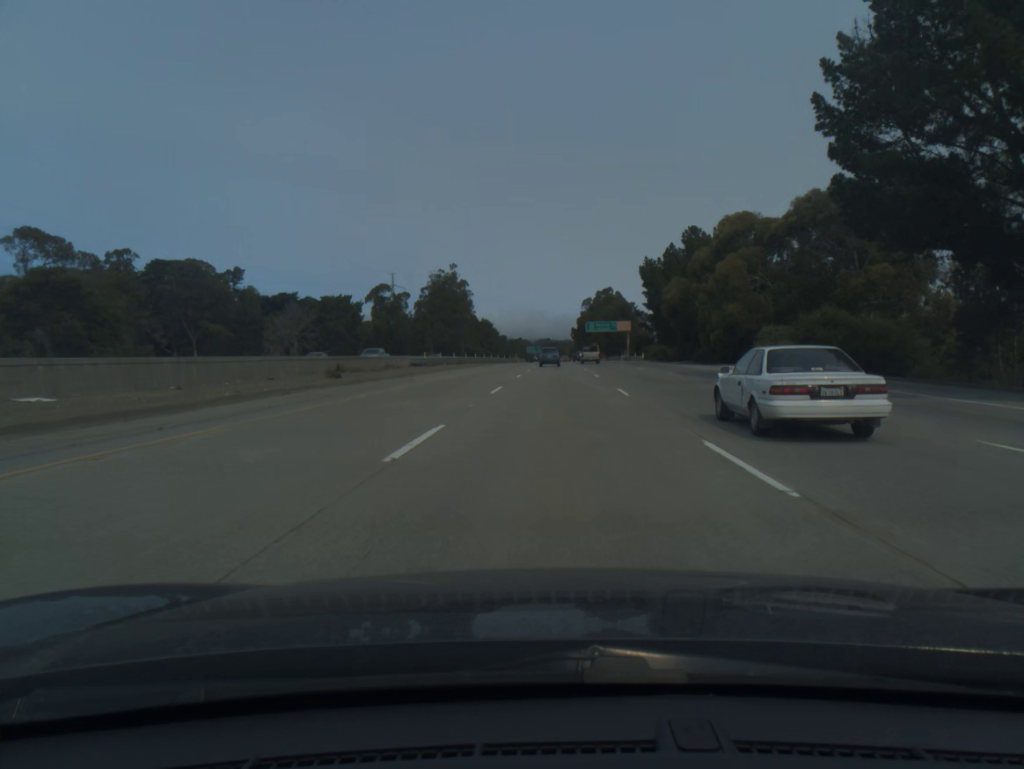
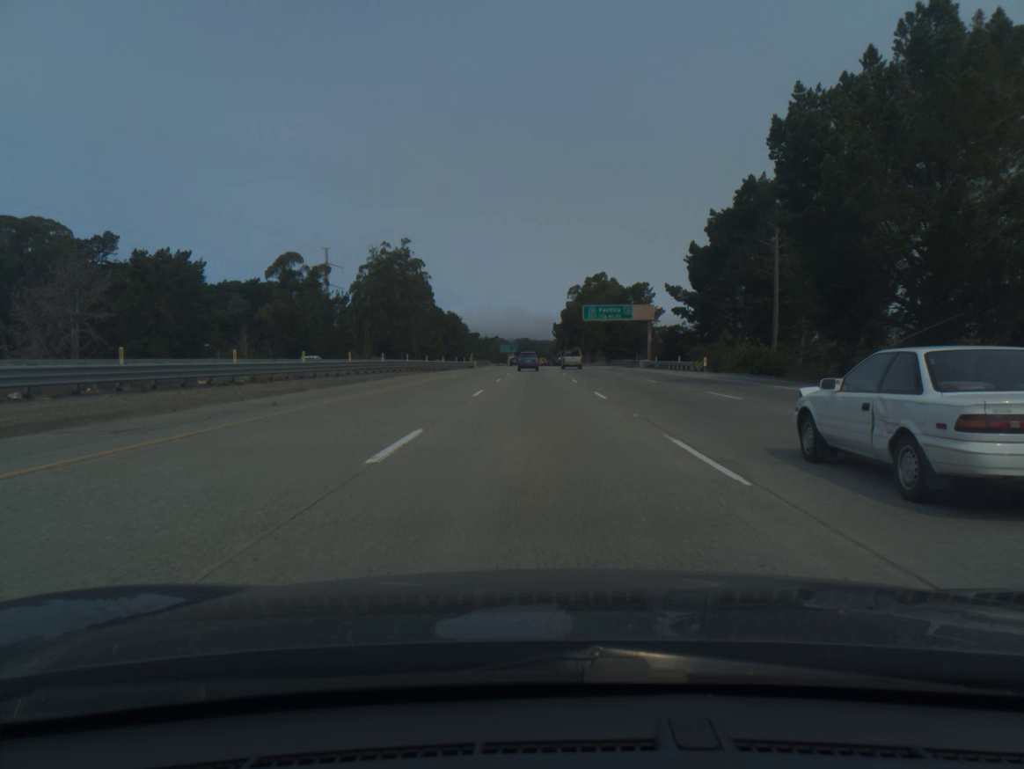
(+1.2, +58.1) m; +2°
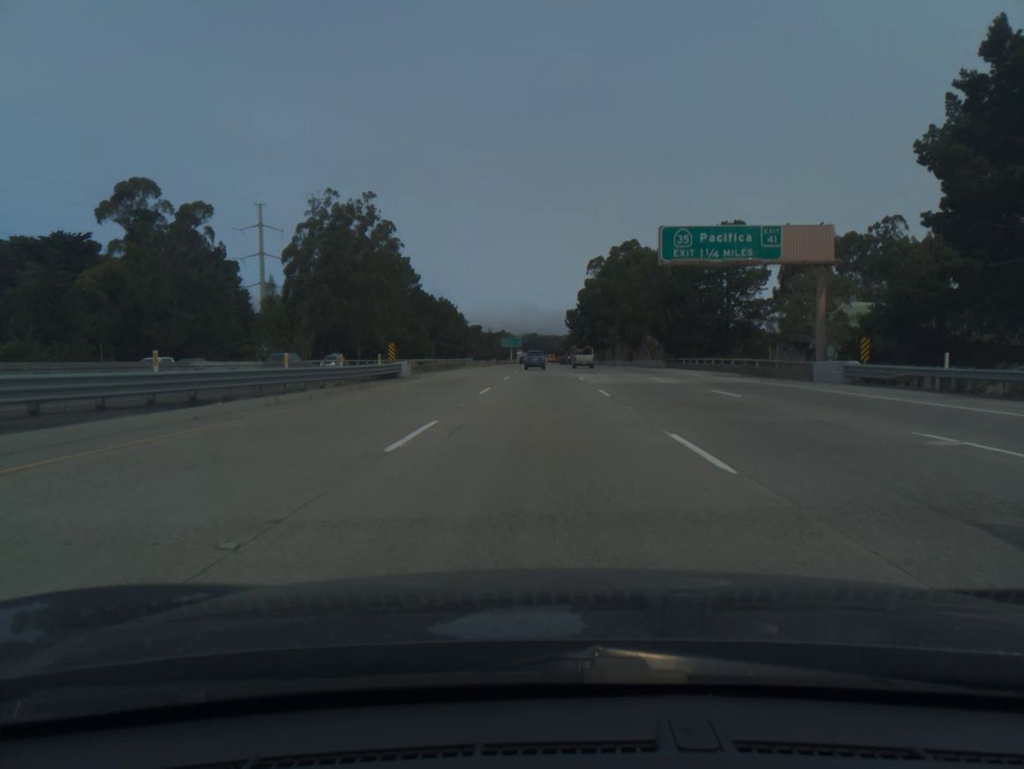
(-0.4, +58.0) m; -1°
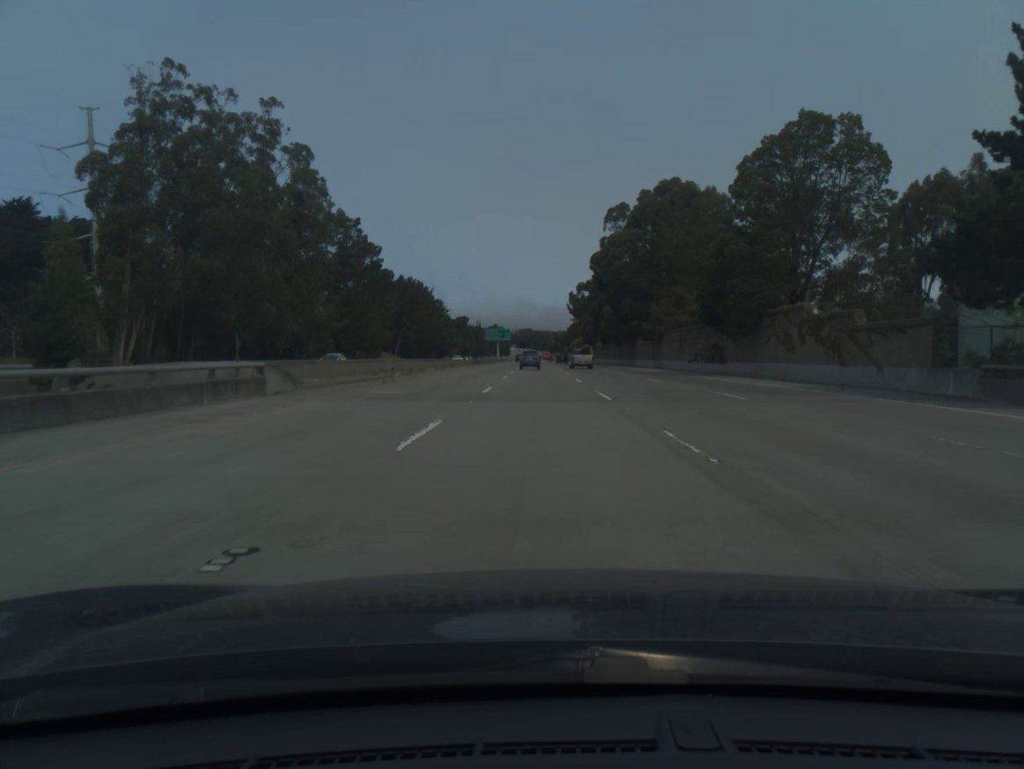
(+0.1, +58.0) m; 0°
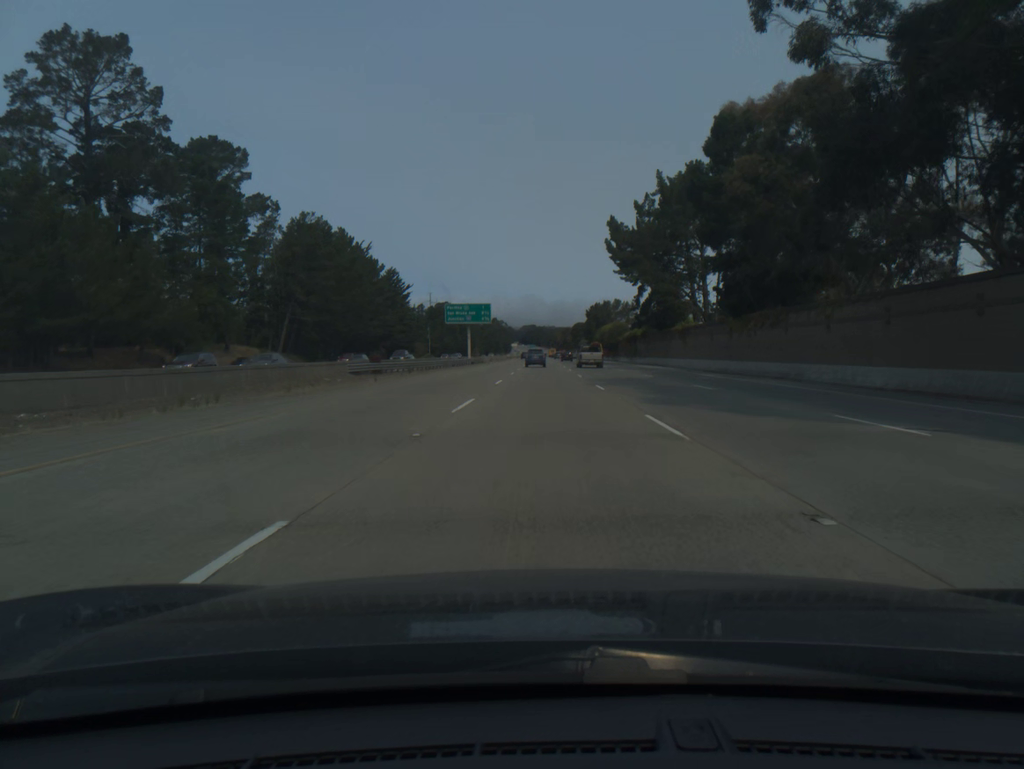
(-0.3, +96.7) m; 0°
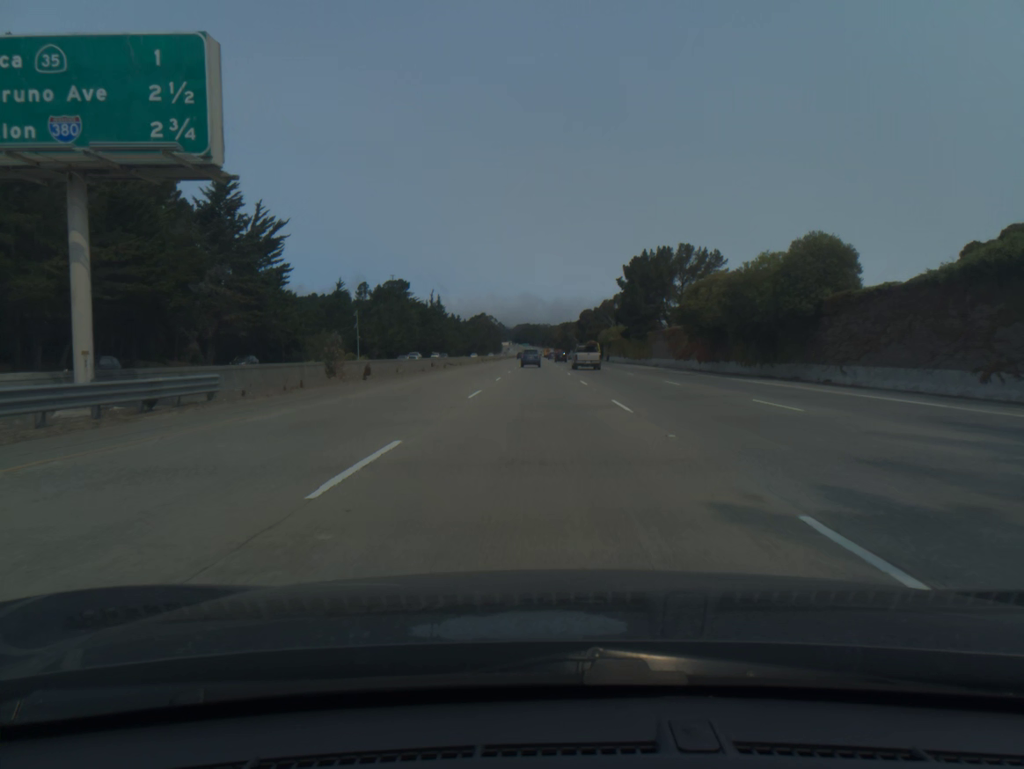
(+0.4, +97.2) m; 0°
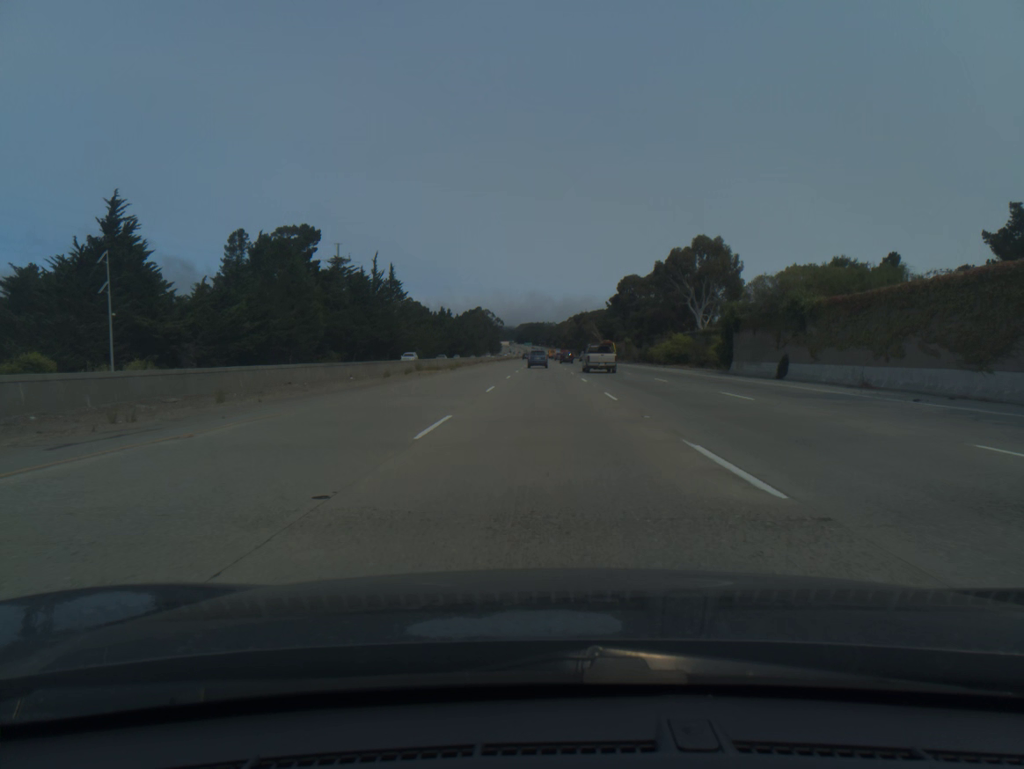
(-0.5, +97.7) m; 0°
